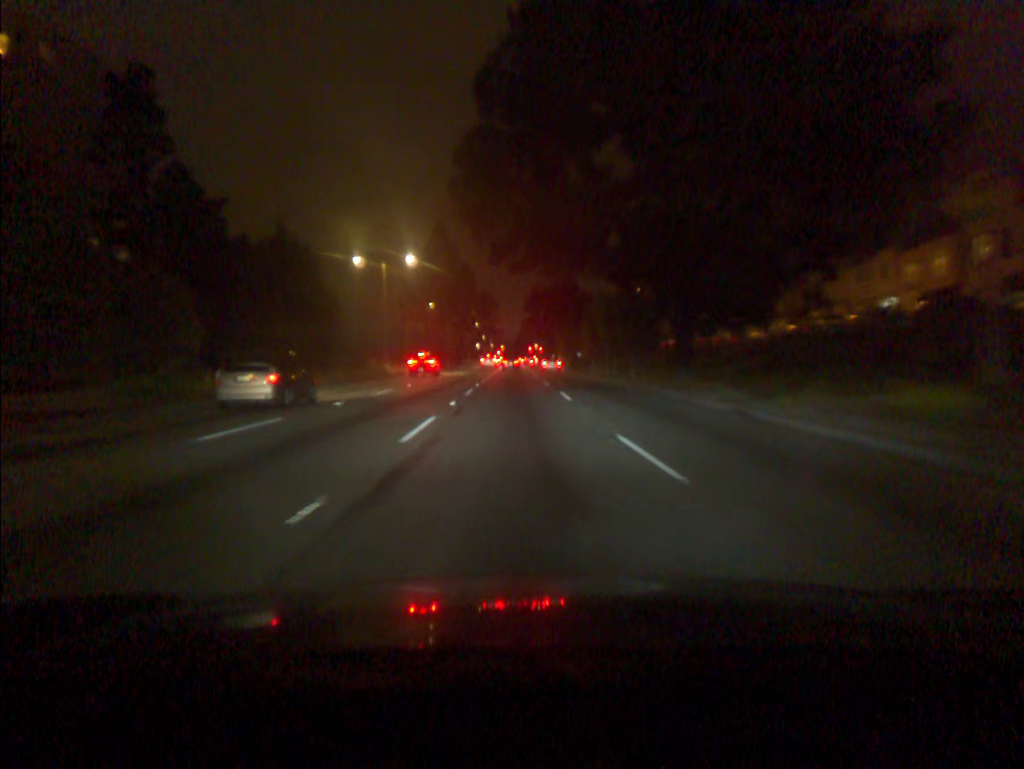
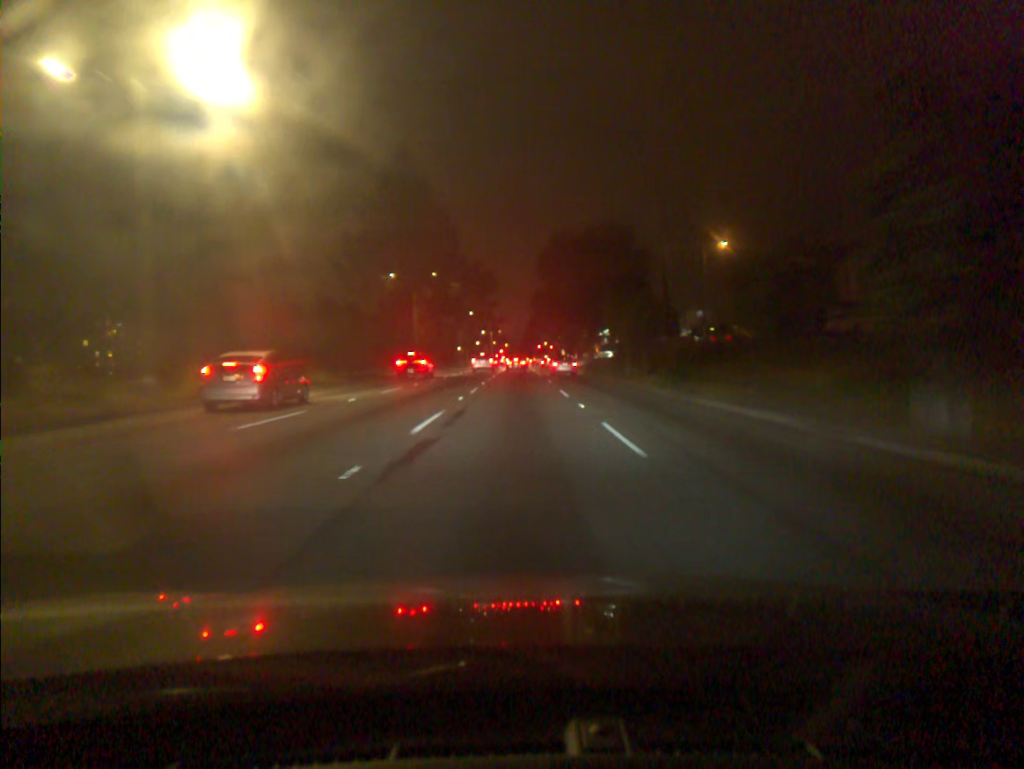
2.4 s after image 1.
(-0.3, +42.2) m; 0°
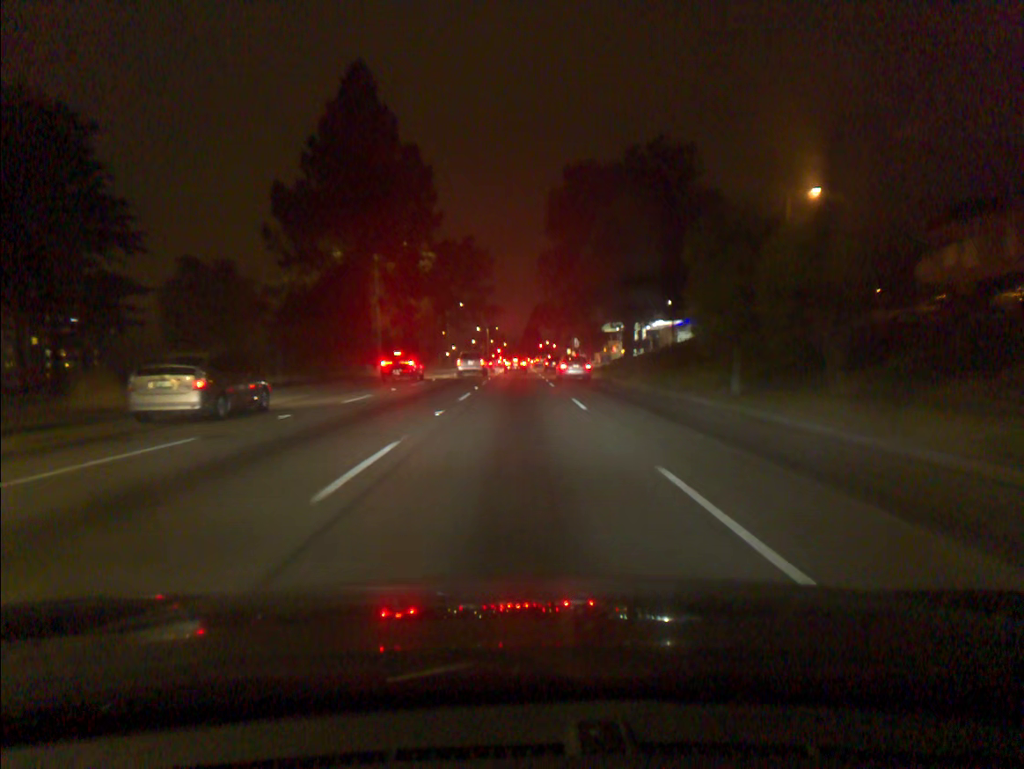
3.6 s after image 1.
(0.0, +20.8) m; 0°
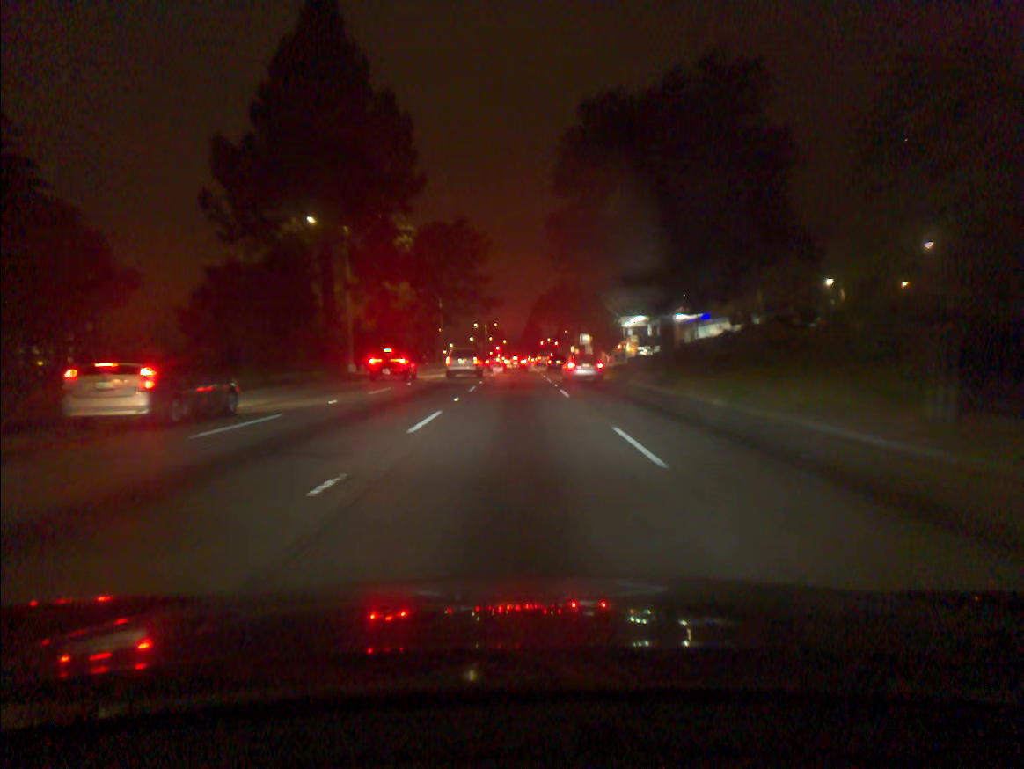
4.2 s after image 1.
(0.0, +10.1) m; 0°
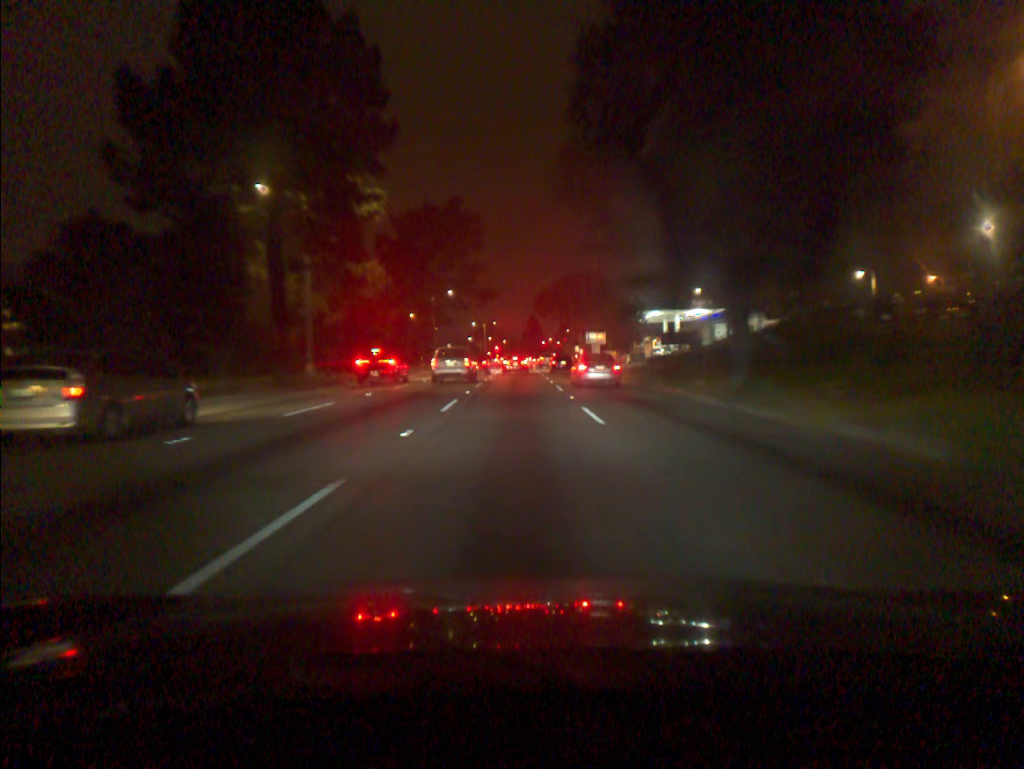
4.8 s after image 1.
(0.0, +9.7) m; 0°
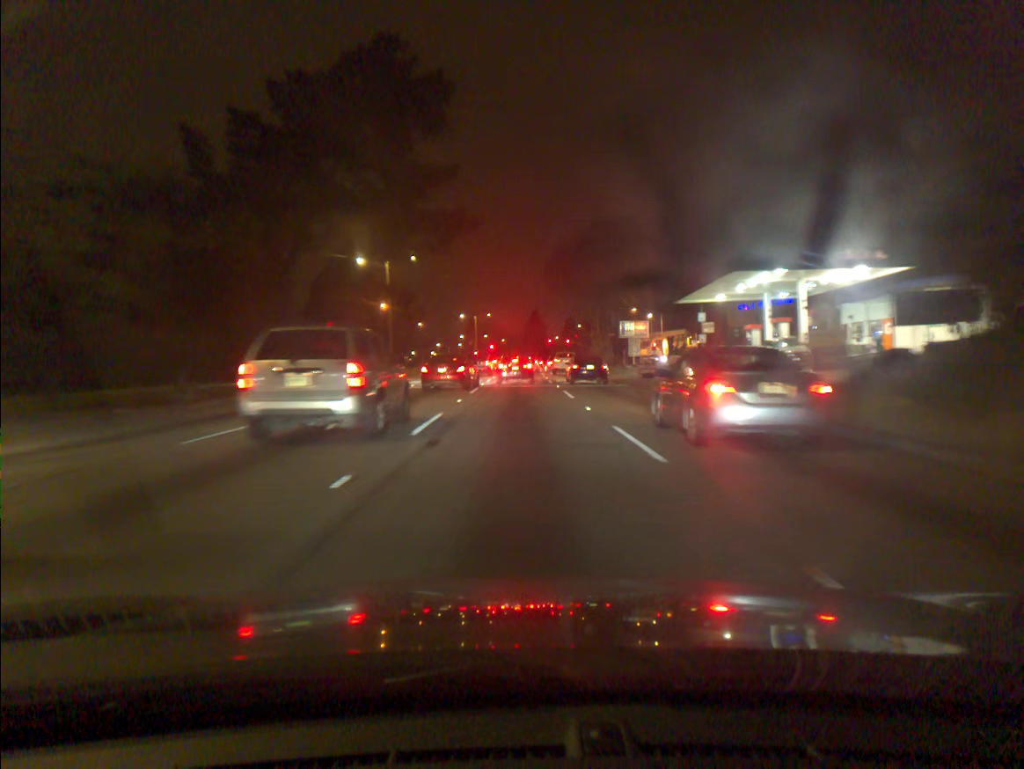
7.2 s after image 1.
(0.0, +34.0) m; 0°
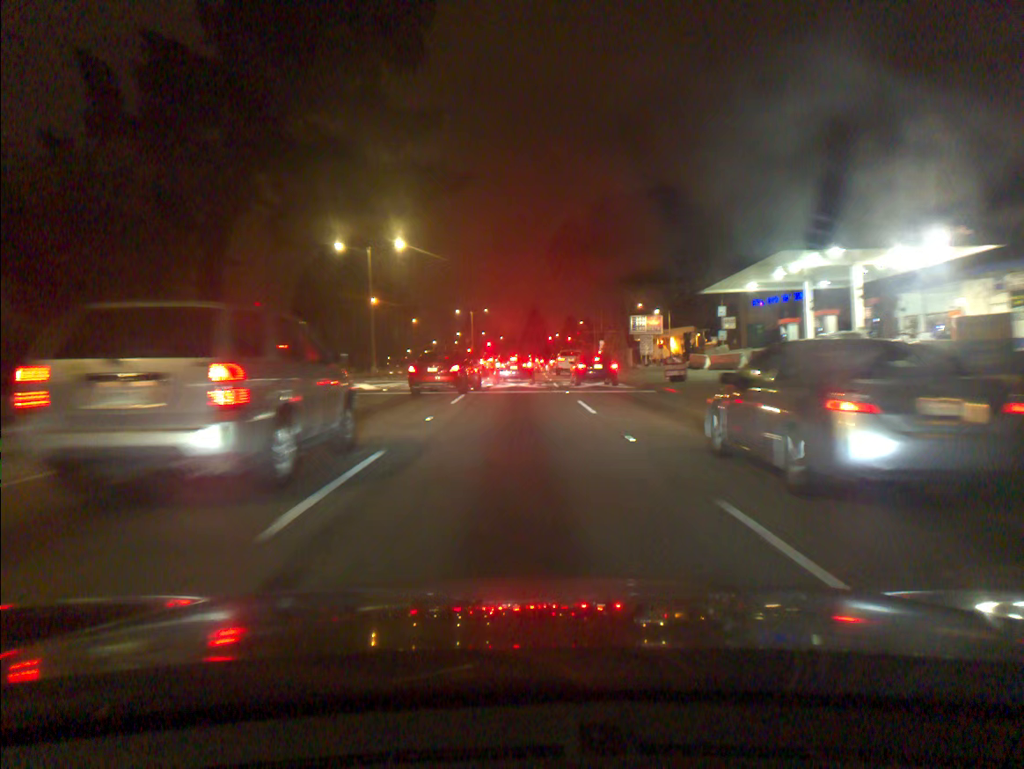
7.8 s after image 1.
(0.0, +7.3) m; 0°
